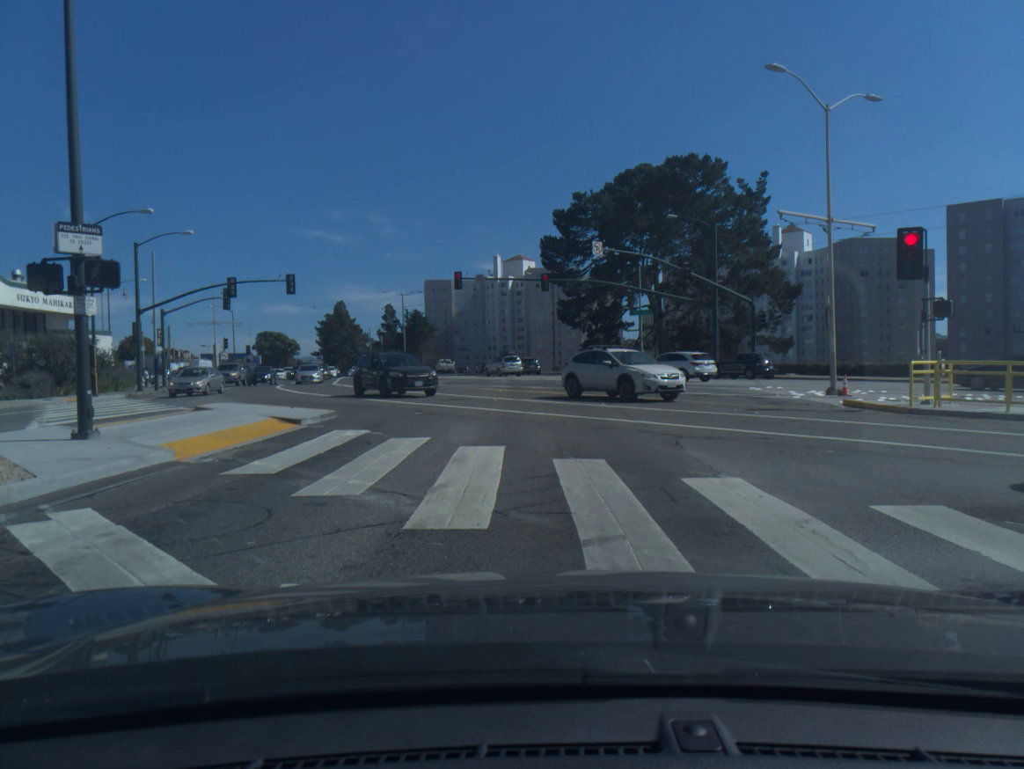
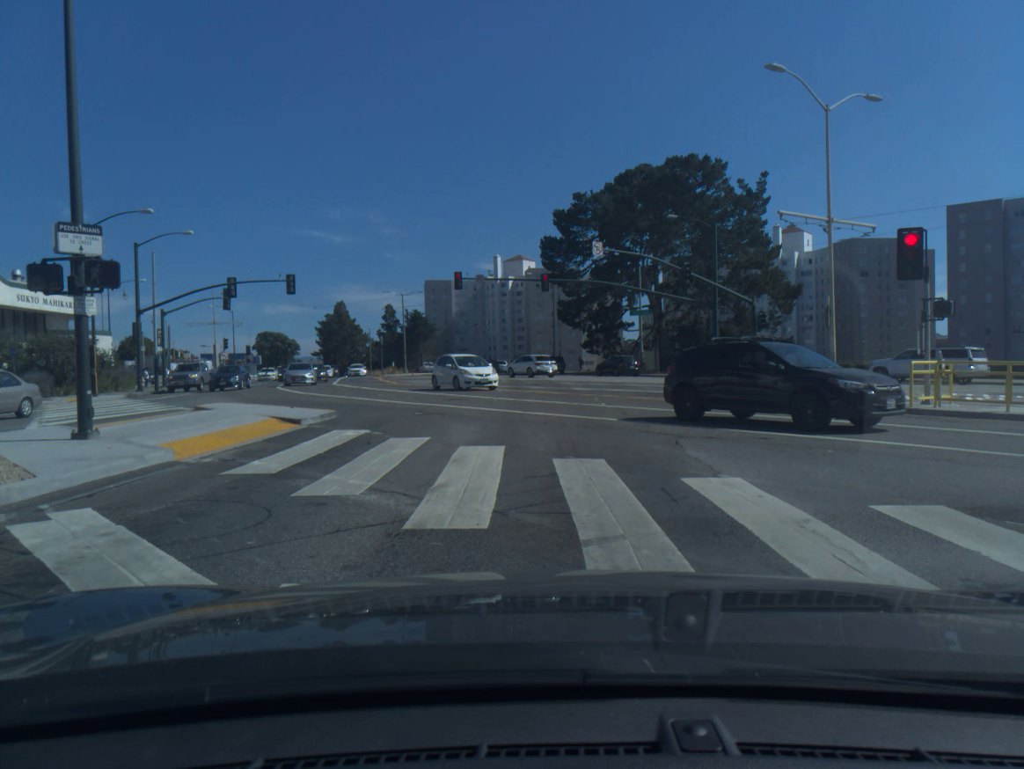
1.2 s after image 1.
(0.0, 0.0) m; 0°
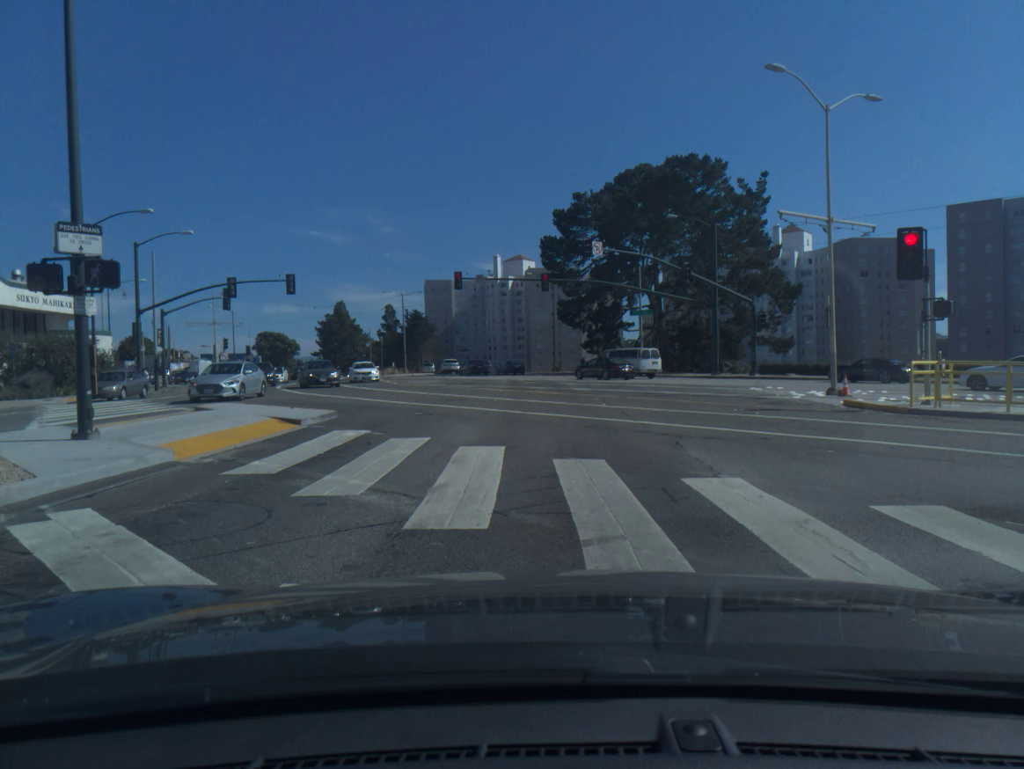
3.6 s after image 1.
(0.0, 0.0) m; 0°
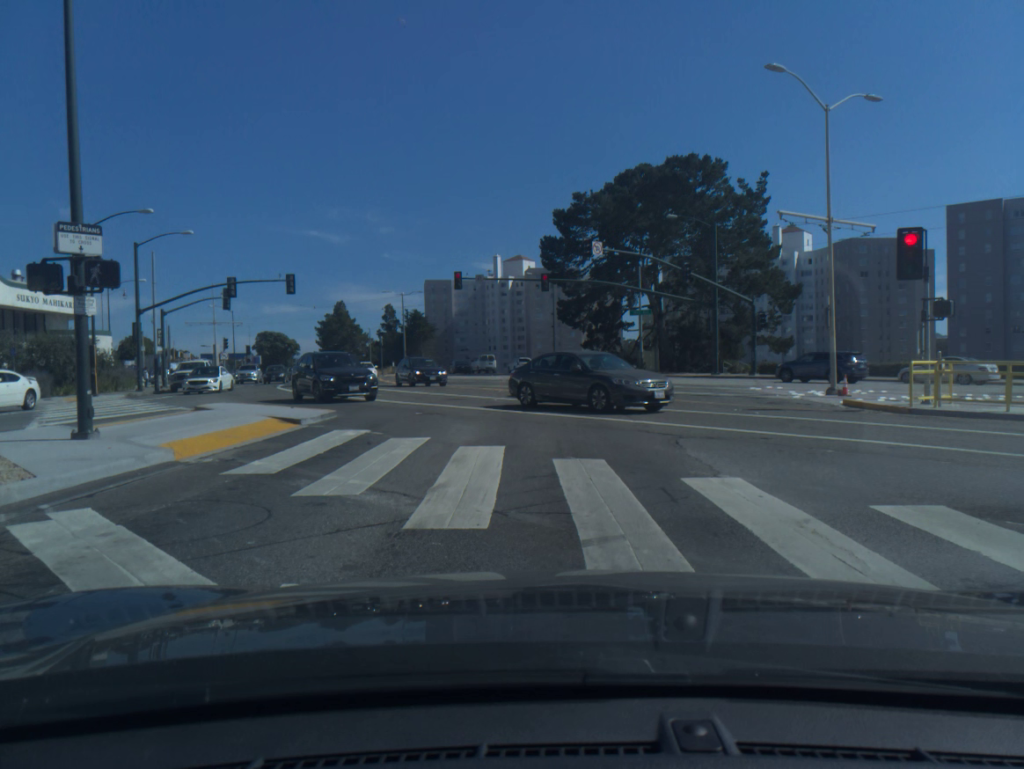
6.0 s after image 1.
(0.0, 0.0) m; 0°
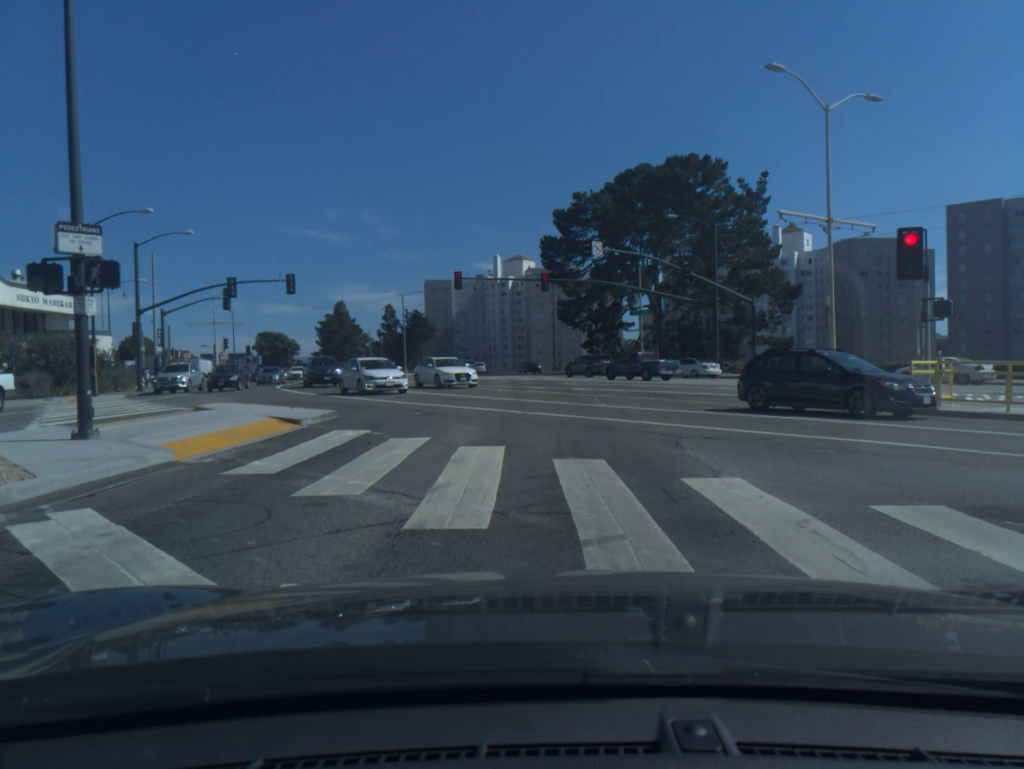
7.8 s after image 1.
(0.0, 0.0) m; 0°
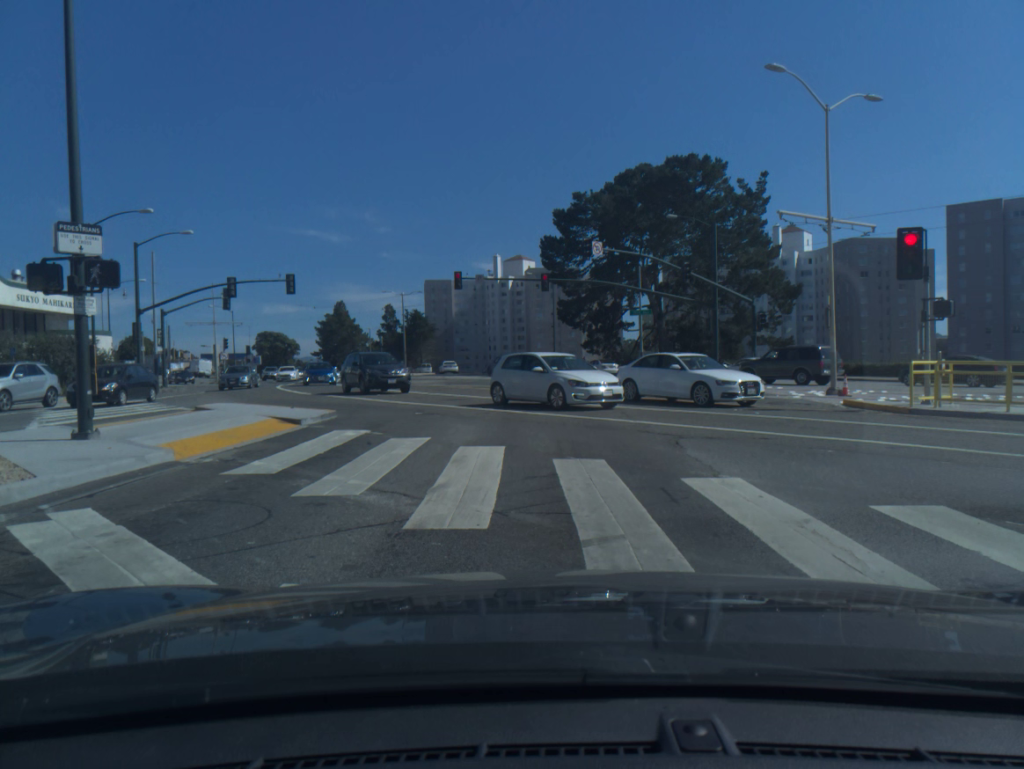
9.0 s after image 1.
(0.0, 0.0) m; 0°
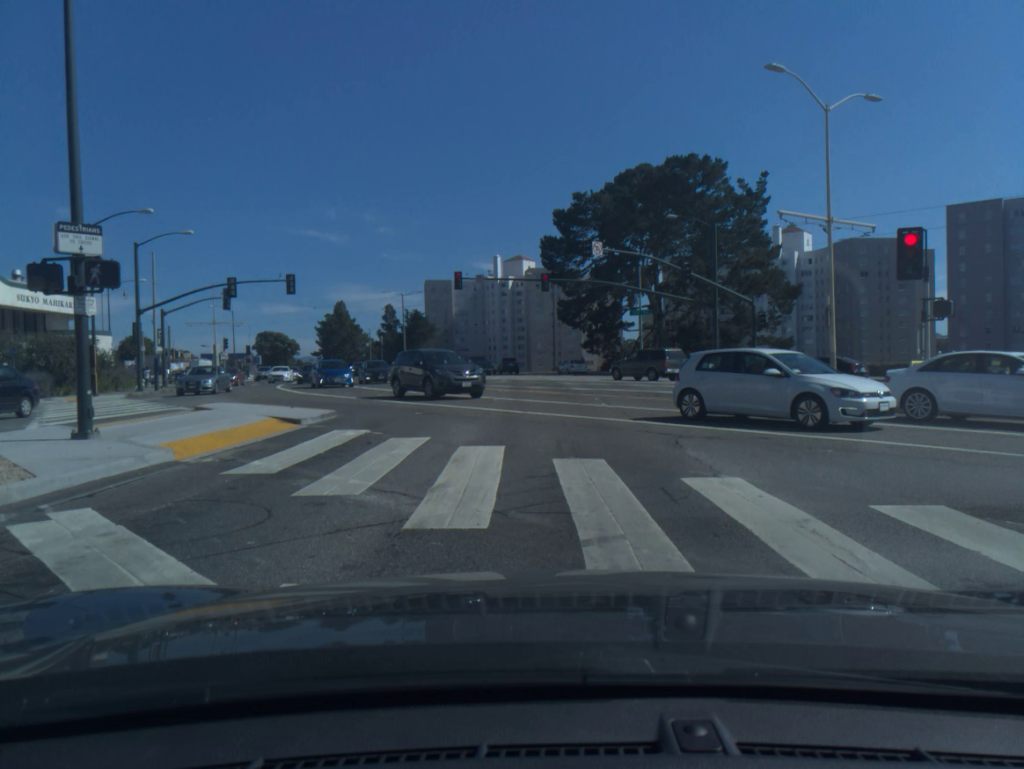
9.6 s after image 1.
(0.0, 0.0) m; 0°
